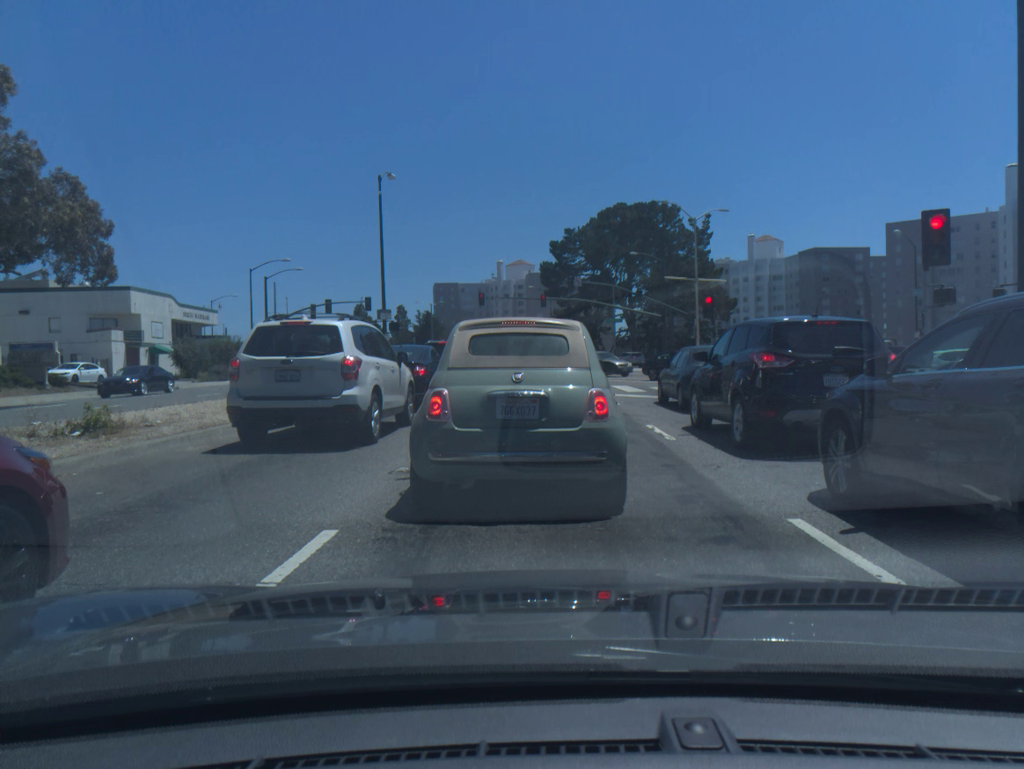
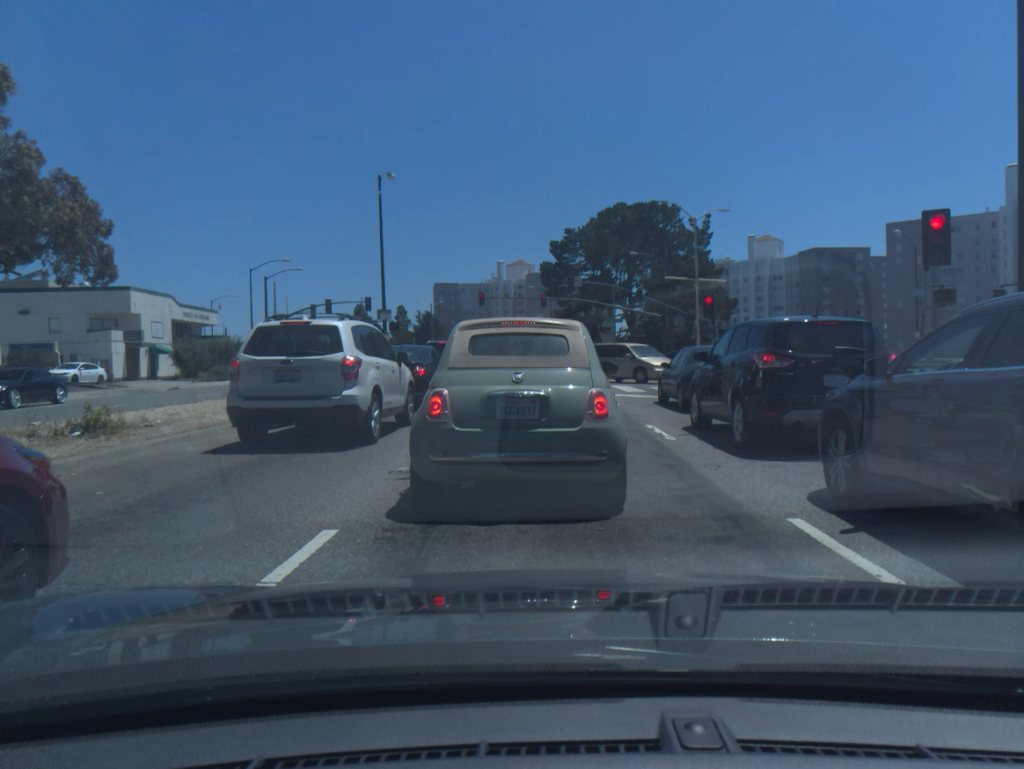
(0.0, 0.0) m; 0°
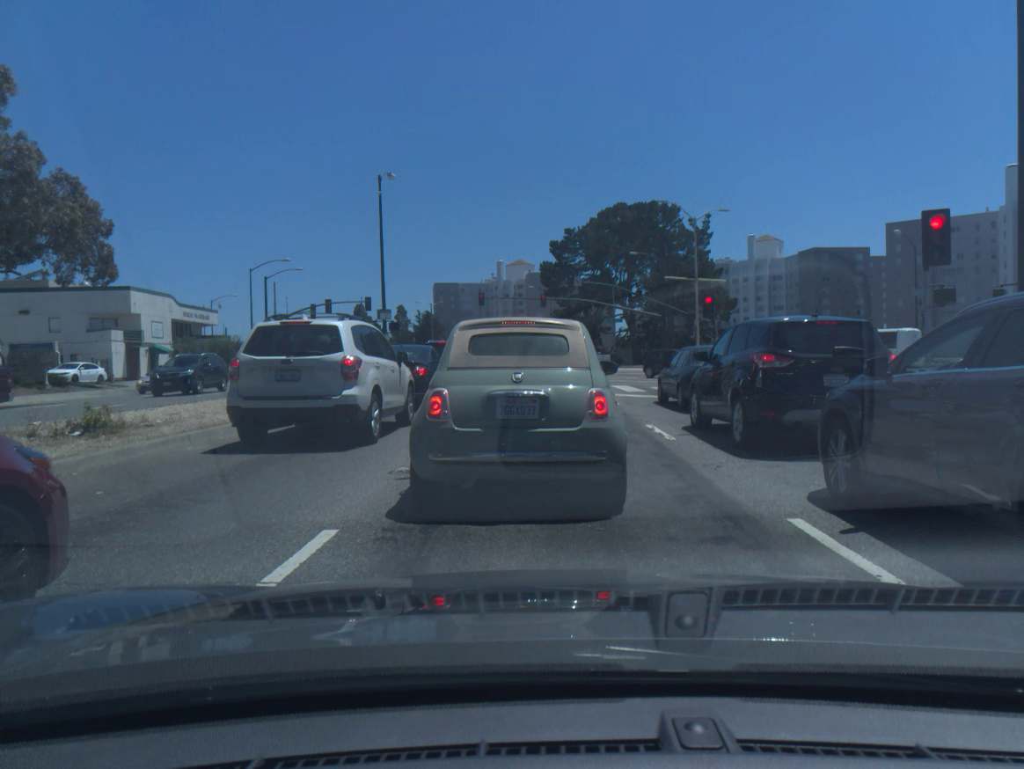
(0.0, 0.0) m; 0°
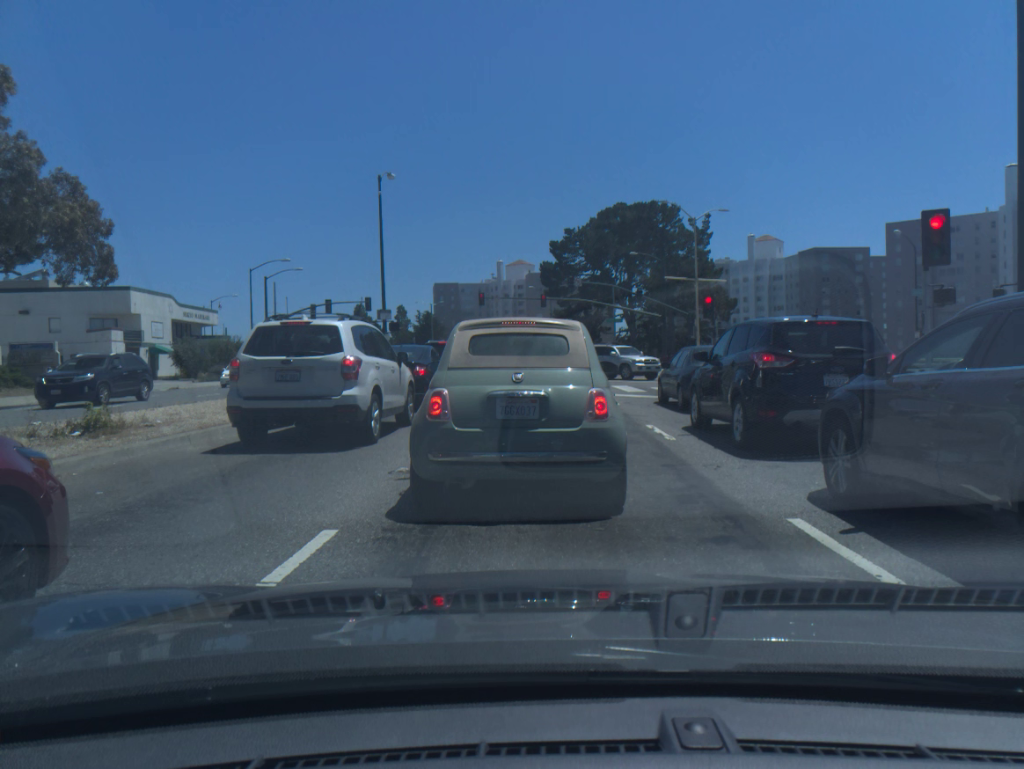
(0.0, 0.0) m; 0°
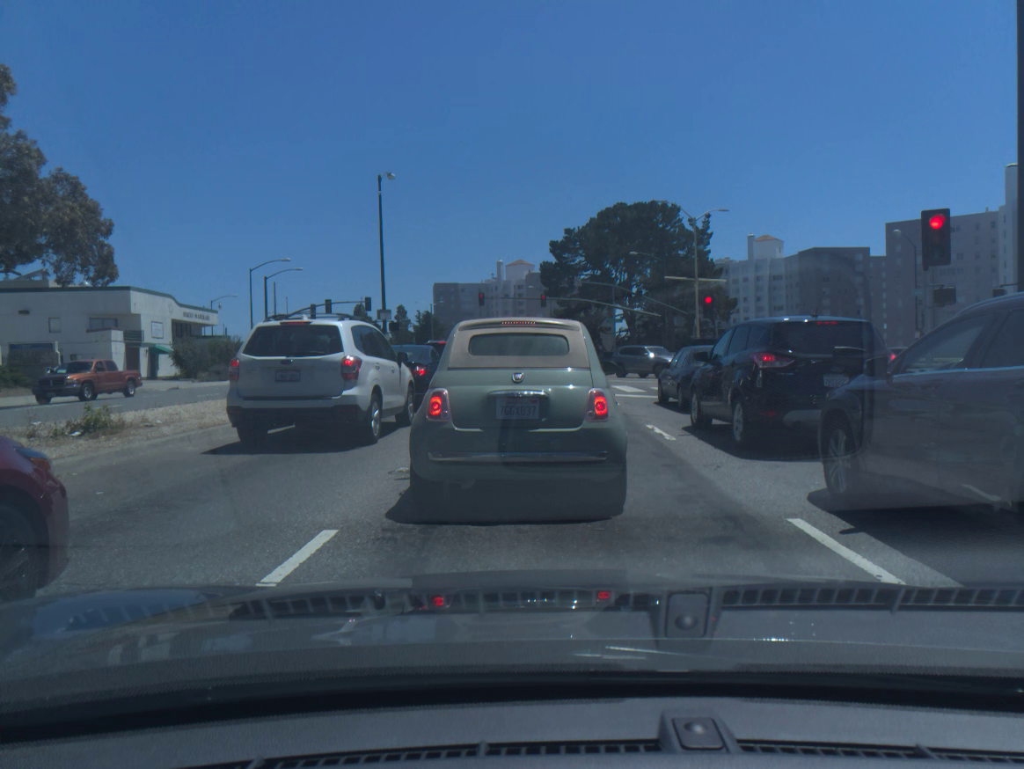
(-0.1, +0.1) m; 0°
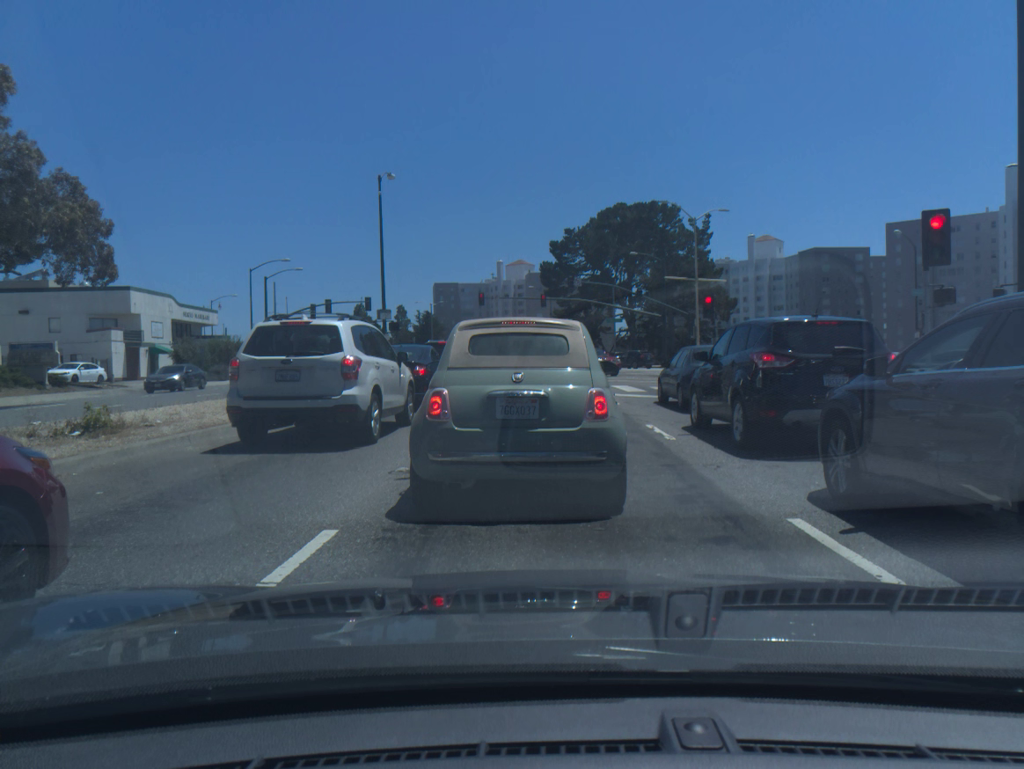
(0.0, 0.0) m; 0°
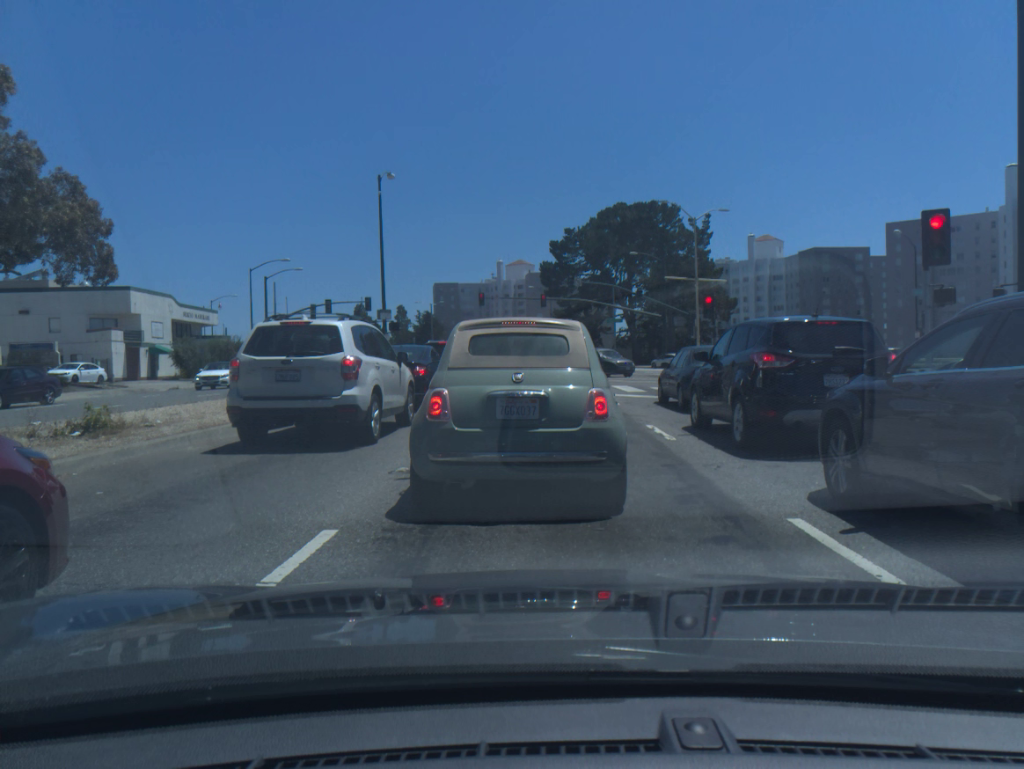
(0.0, 0.0) m; 0°
